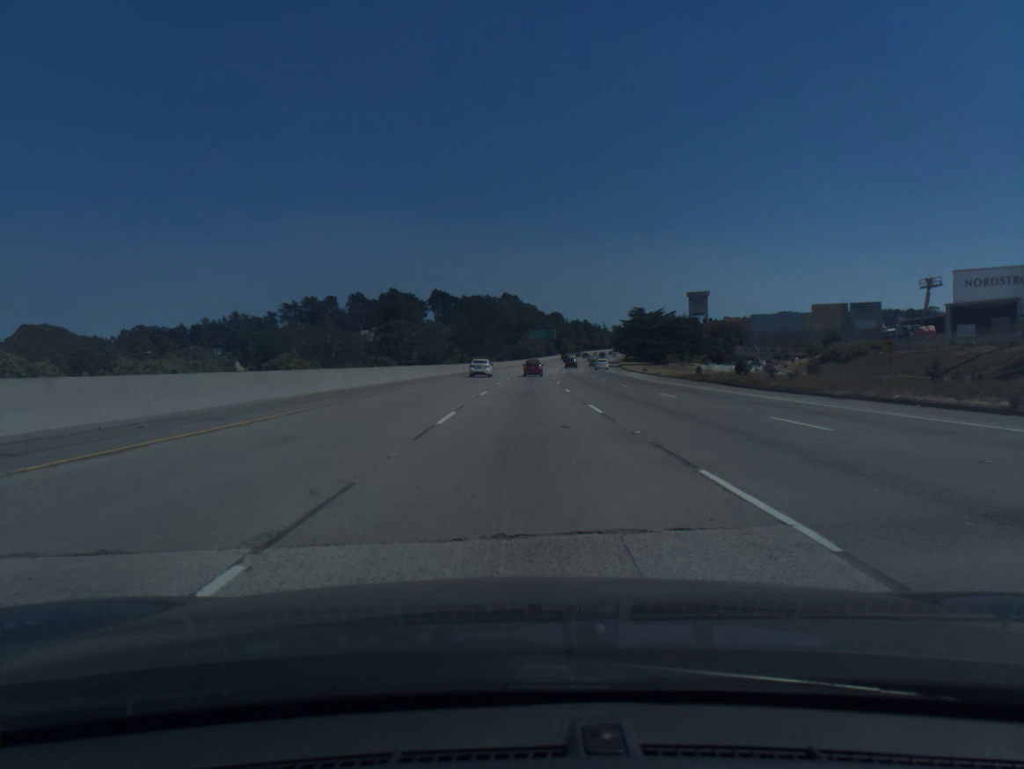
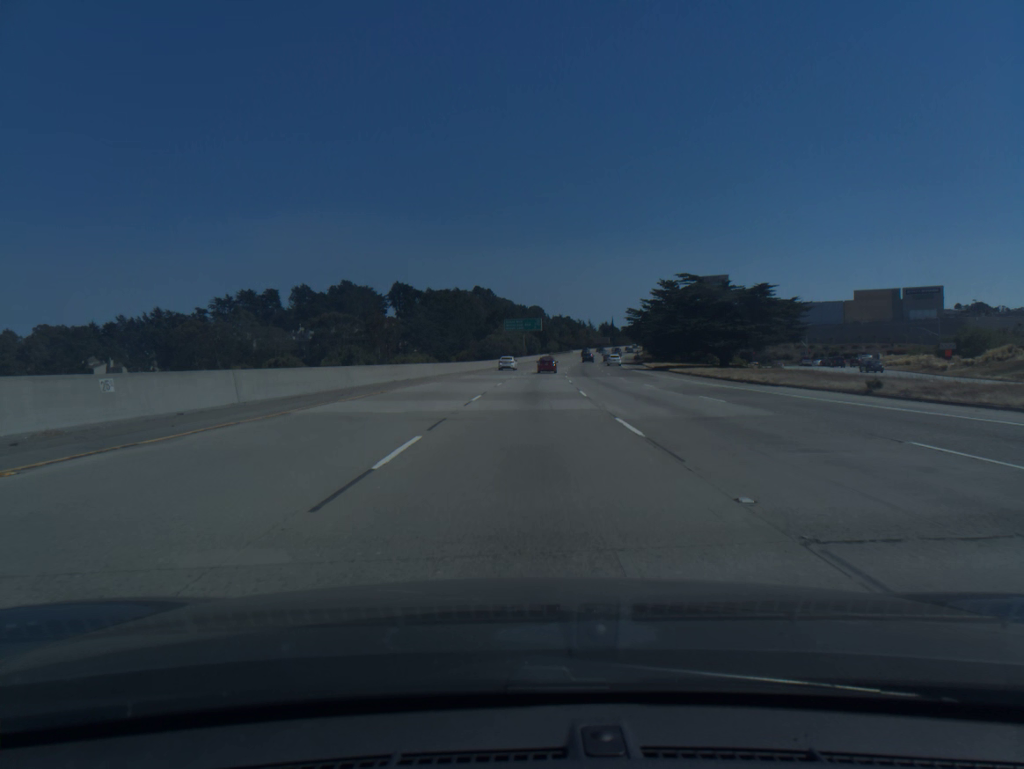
(+1.0, +65.2) m; +2°
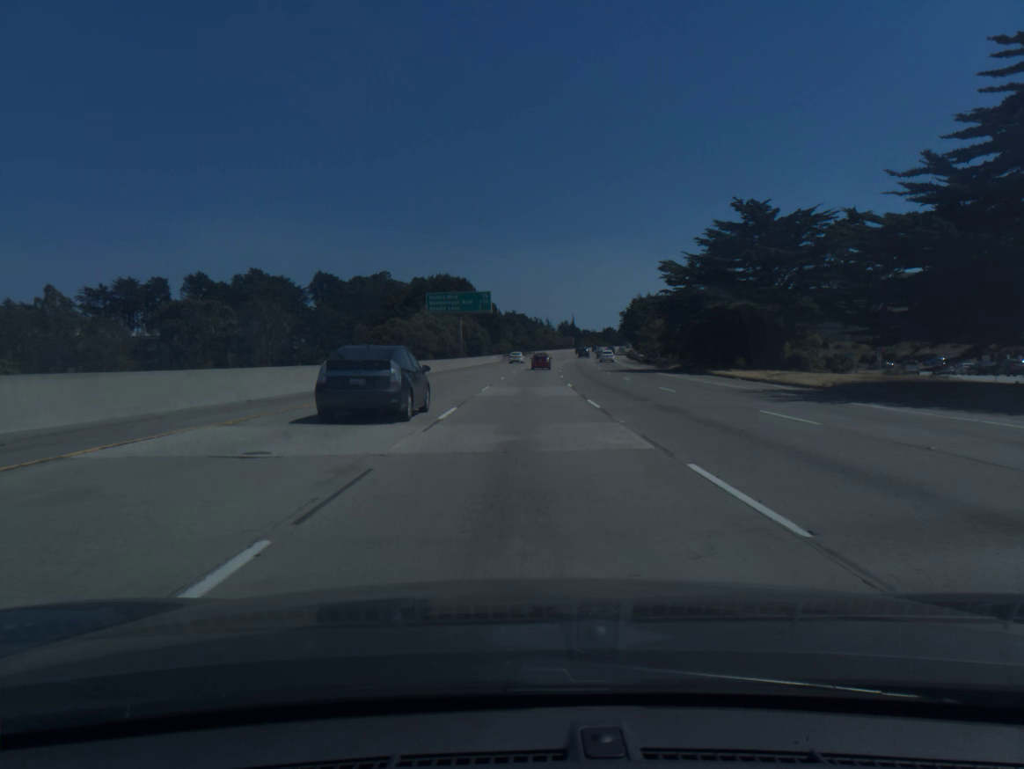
(+2.0, +66.2) m; +4°
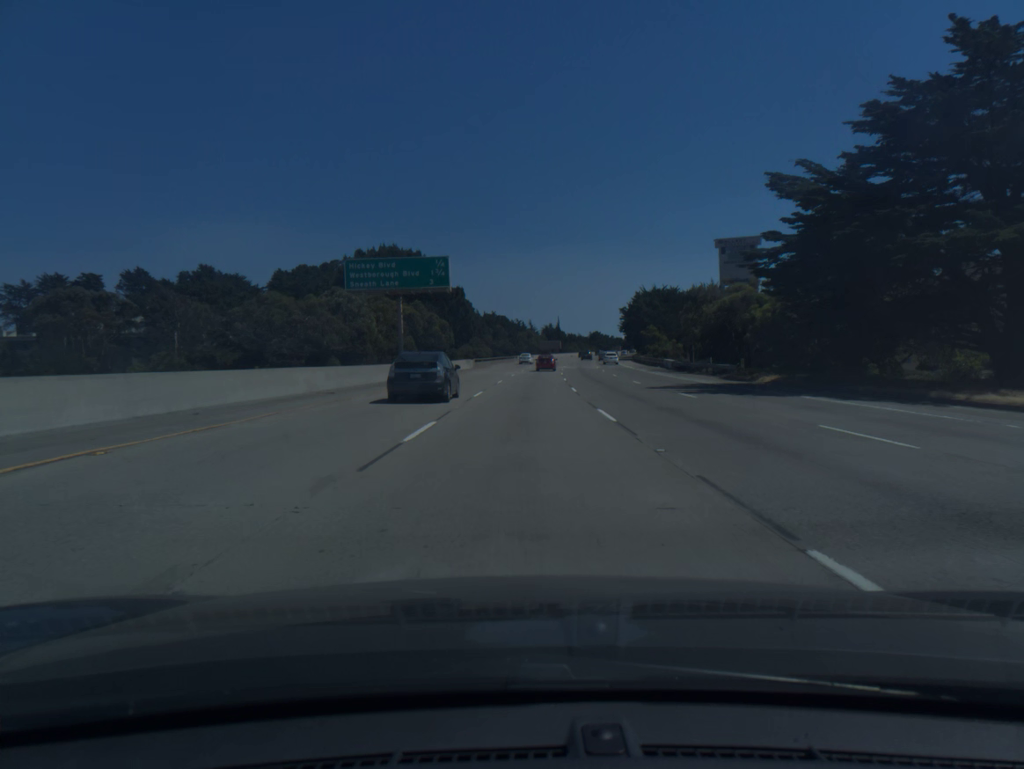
(+0.4, +33.3) m; +1°
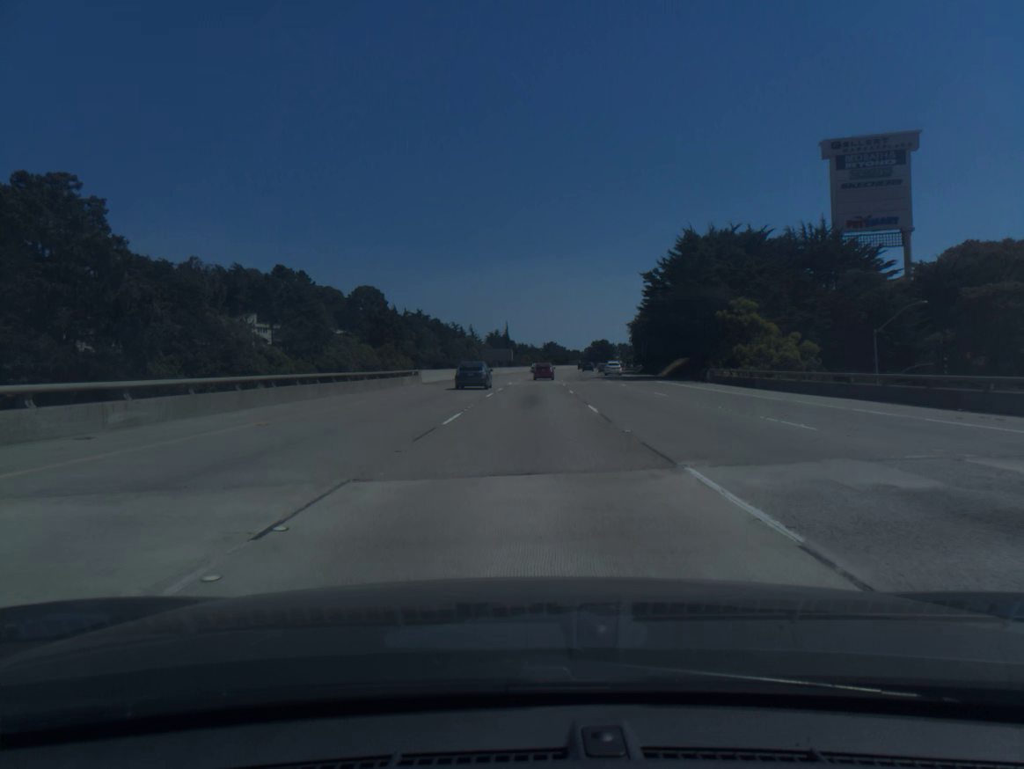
(+2.7, +83.3) m; +4°
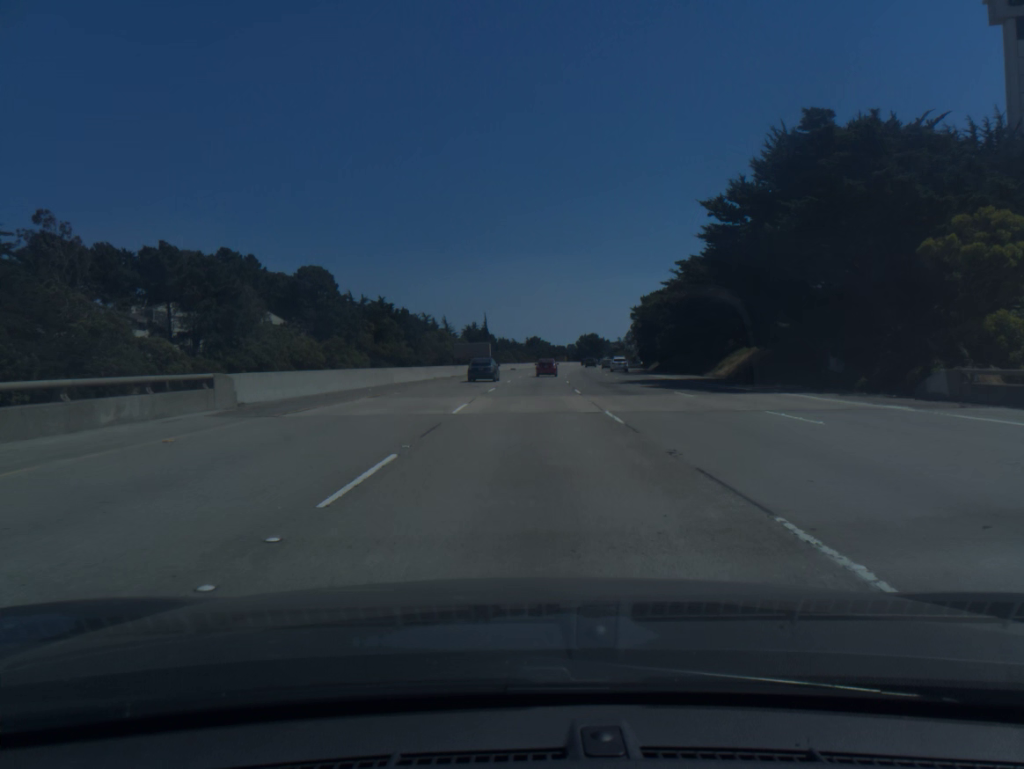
(+0.4, +33.2) m; +1°
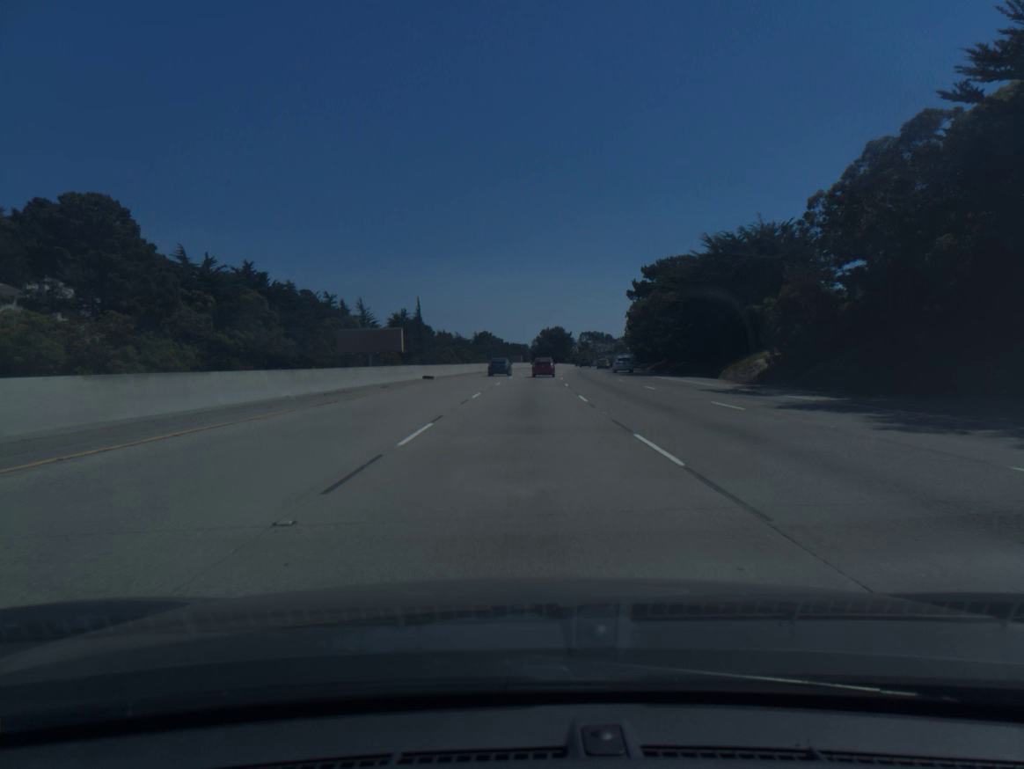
(+1.8, +65.7) m; +3°
